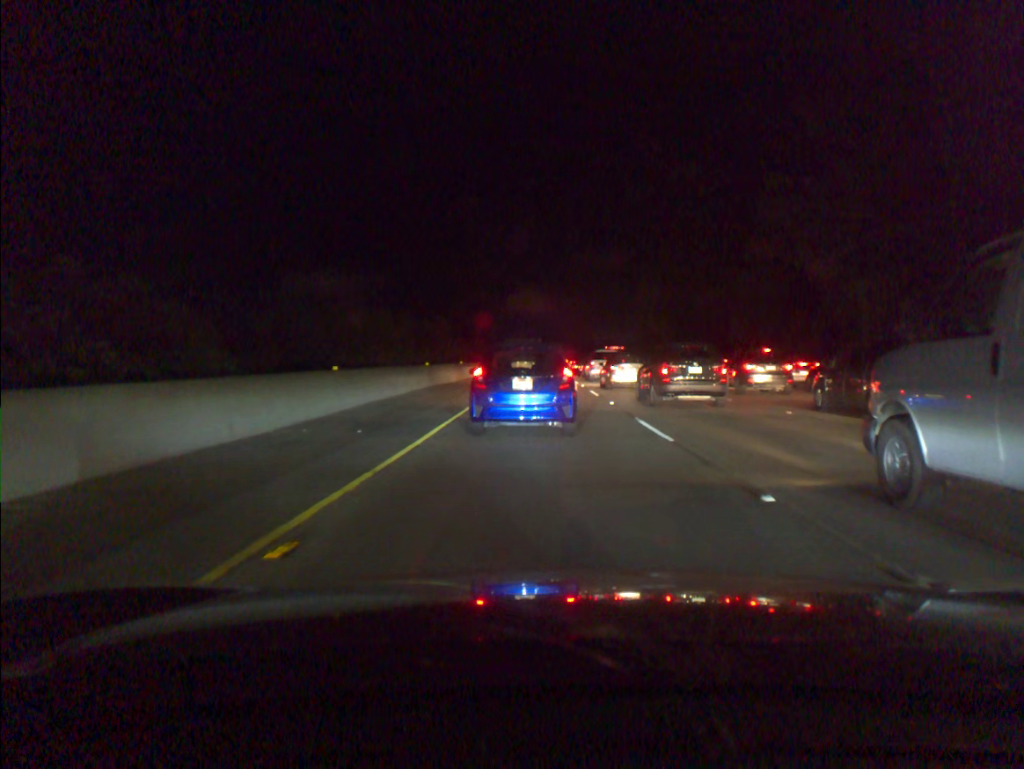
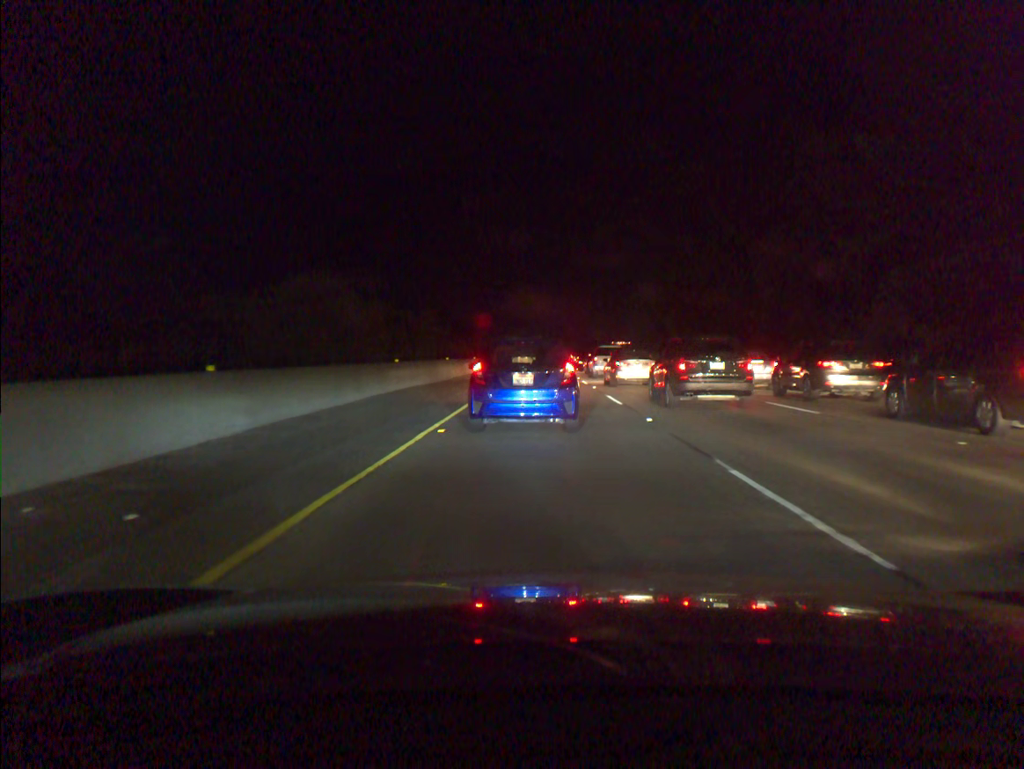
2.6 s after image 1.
(-0.1, +7.2) m; 0°
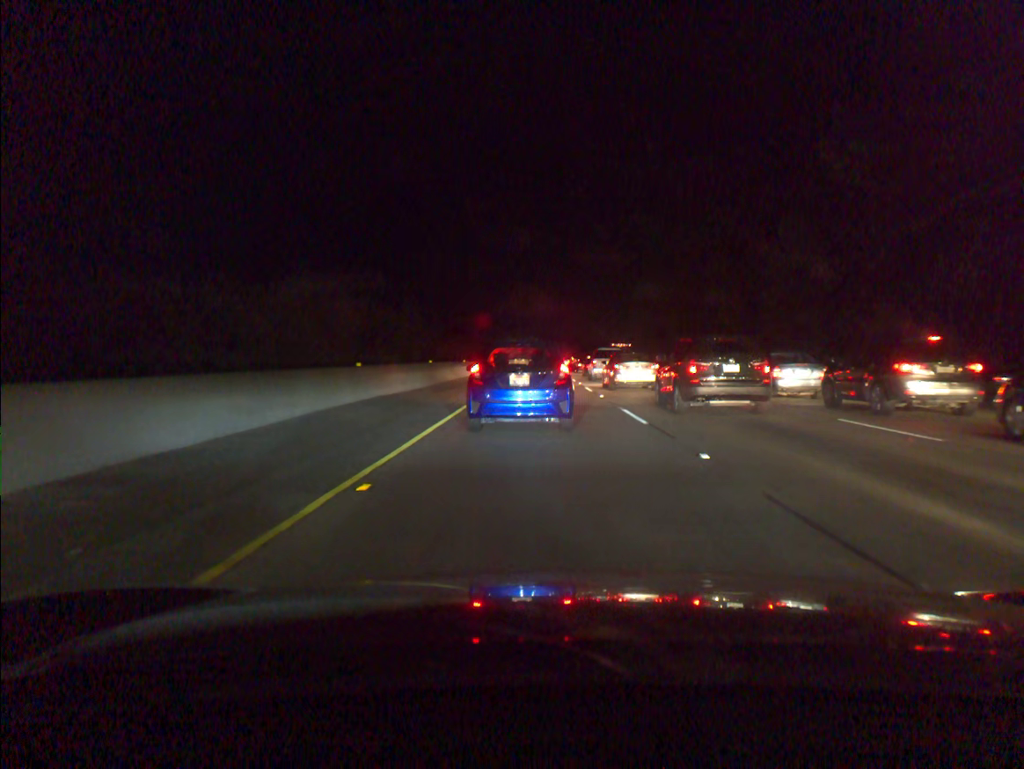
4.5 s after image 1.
(0.0, +5.1) m; 0°
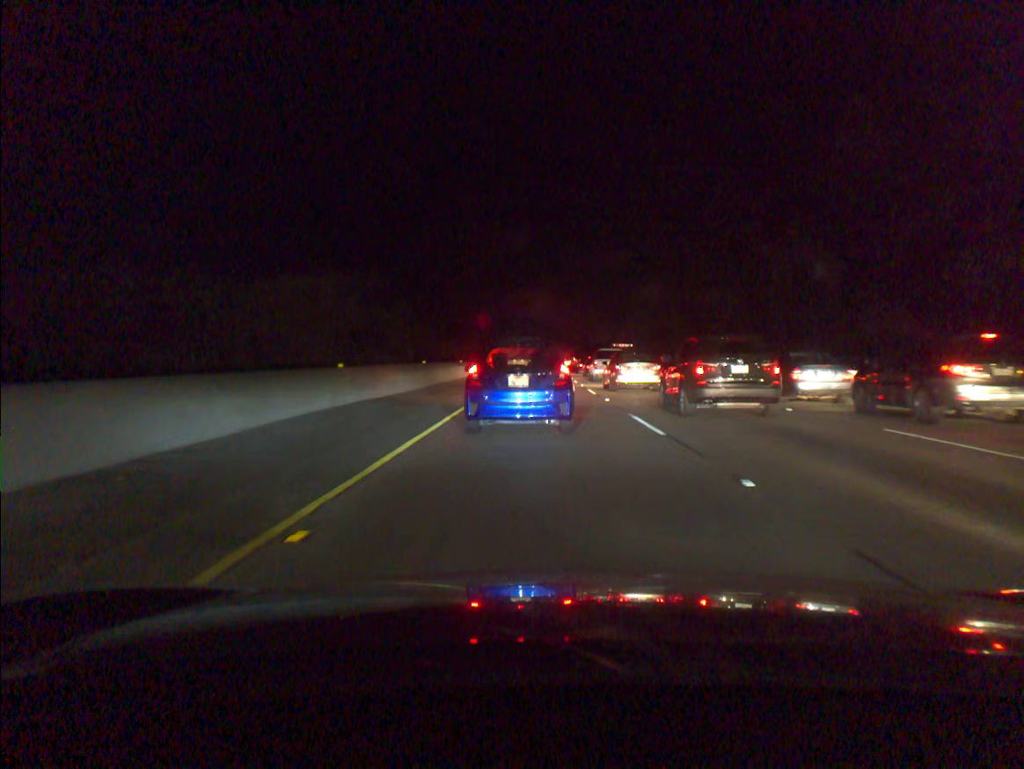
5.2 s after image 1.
(0.0, +1.9) m; 0°
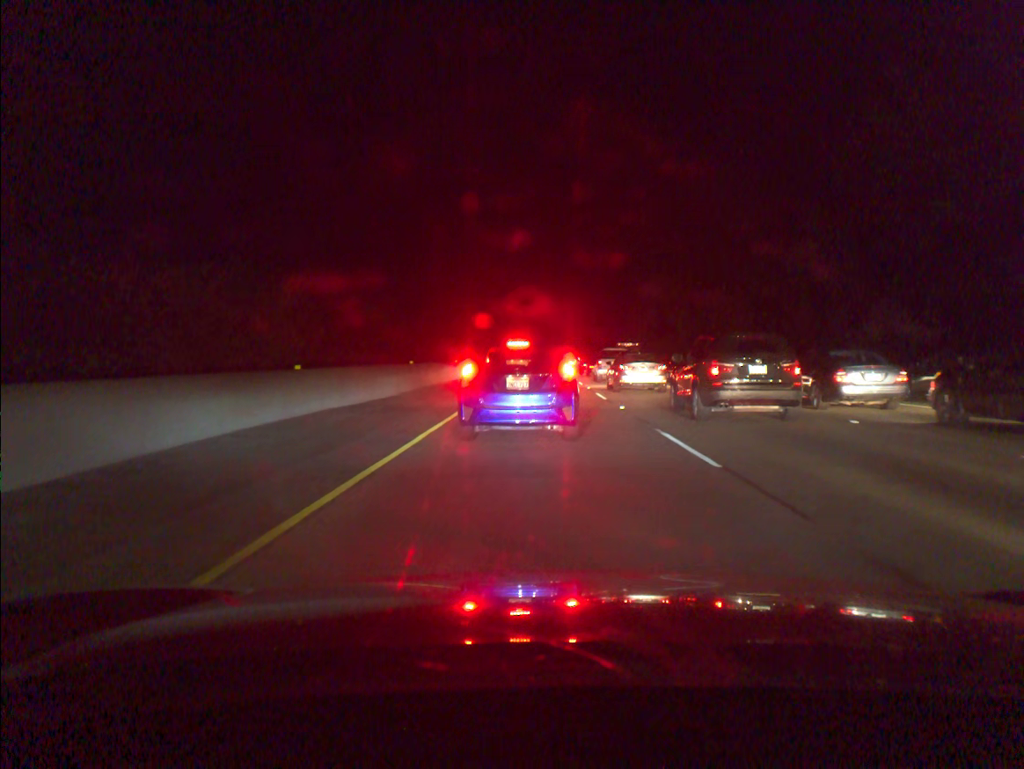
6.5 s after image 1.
(0.0, +3.6) m; +1°
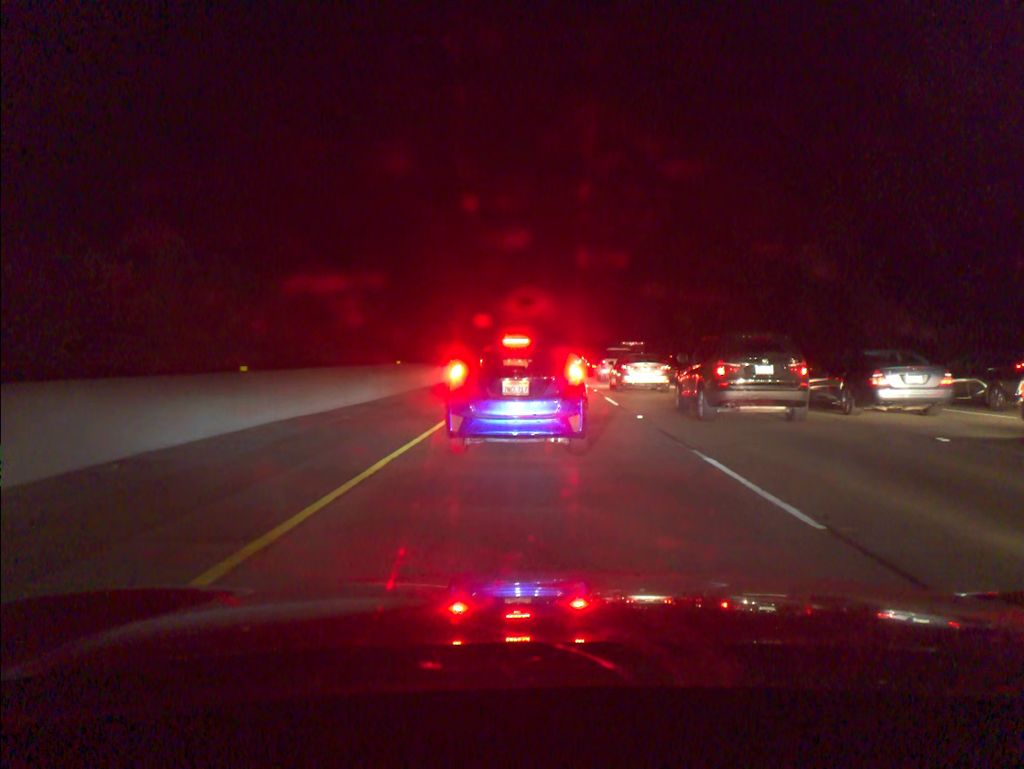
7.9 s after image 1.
(0.0, +3.1) m; 0°
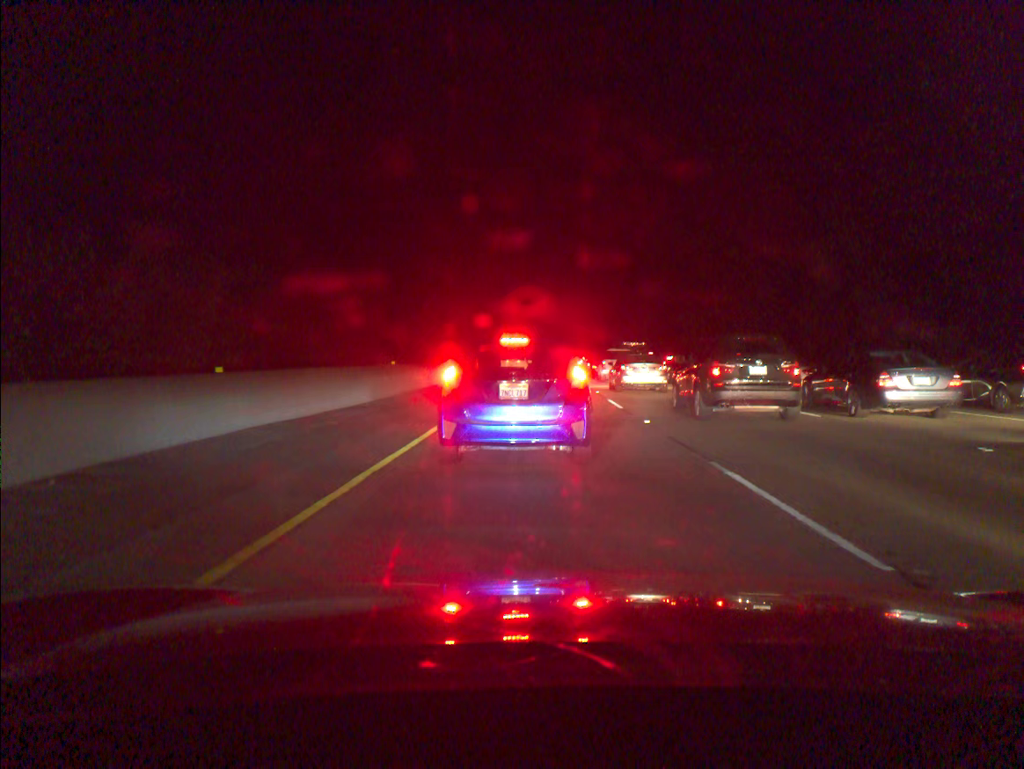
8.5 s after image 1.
(0.0, +1.1) m; 0°
